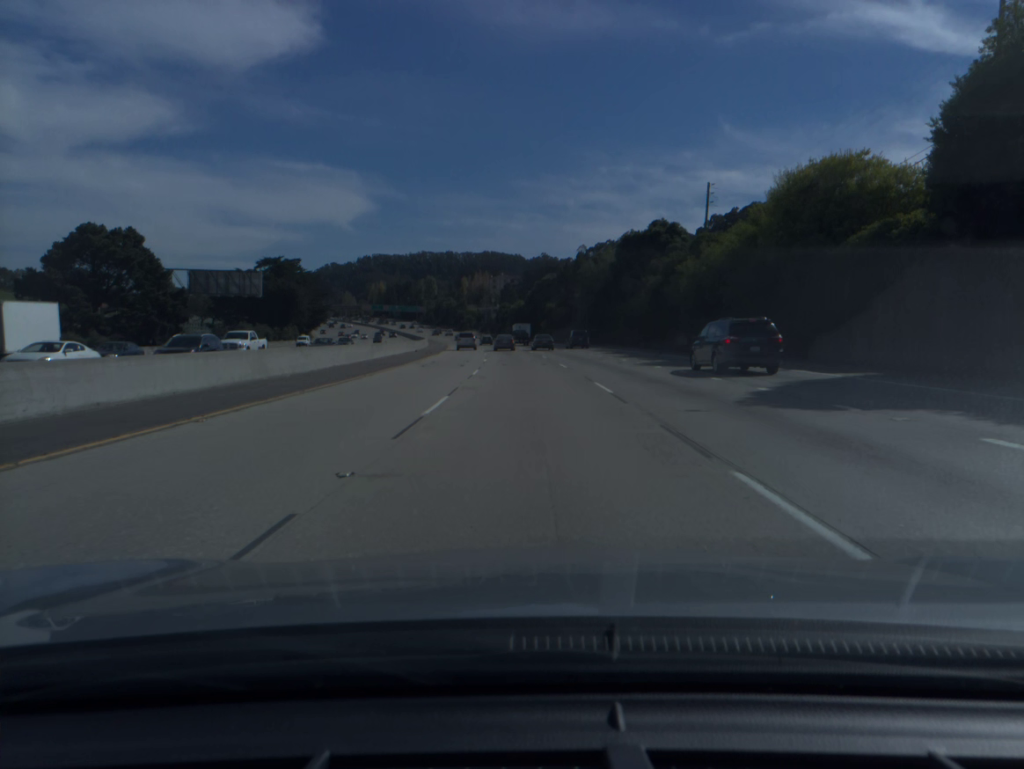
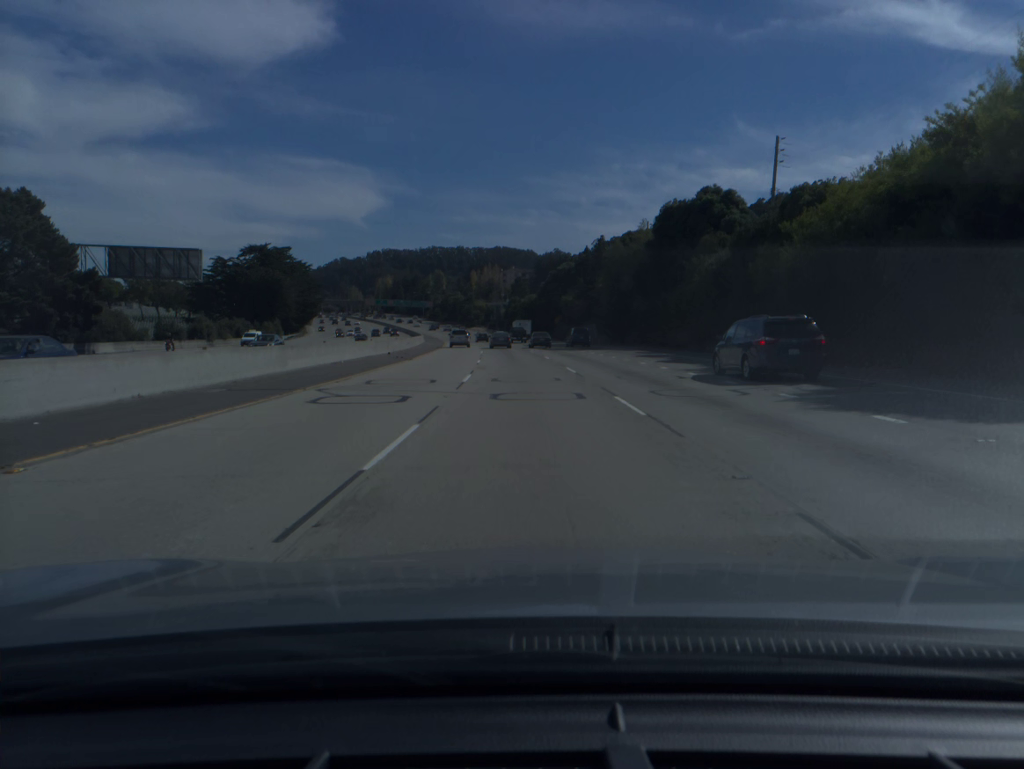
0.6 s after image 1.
(-0.1, +19.5) m; -1°
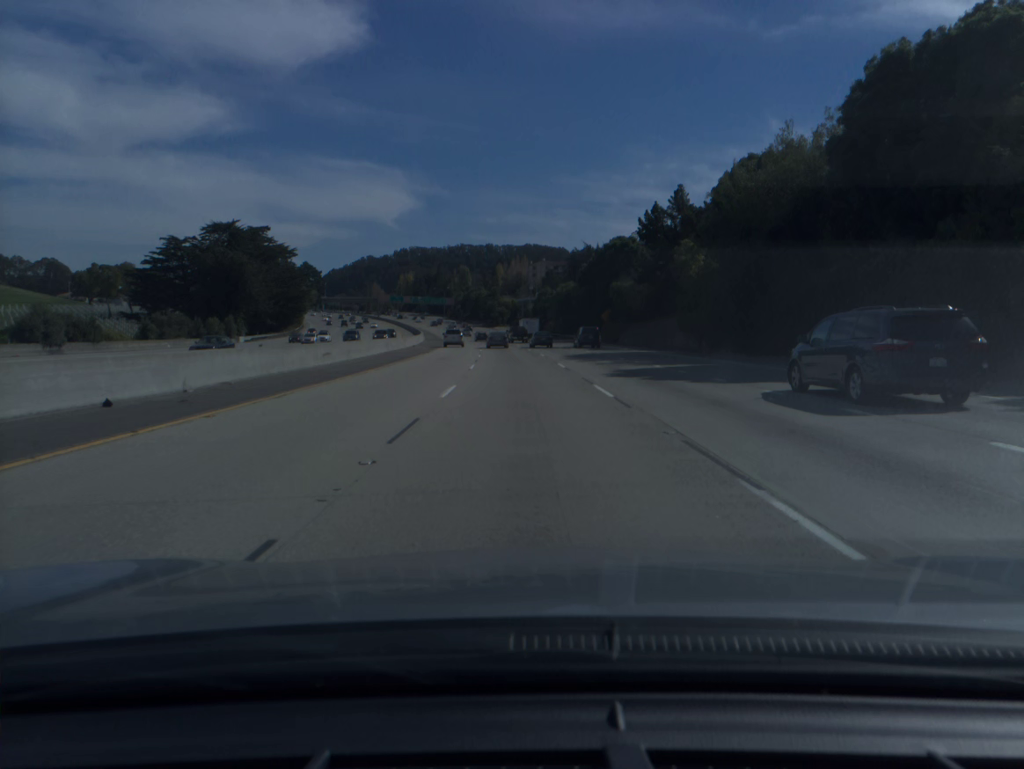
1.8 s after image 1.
(-0.7, +38.9) m; -2°
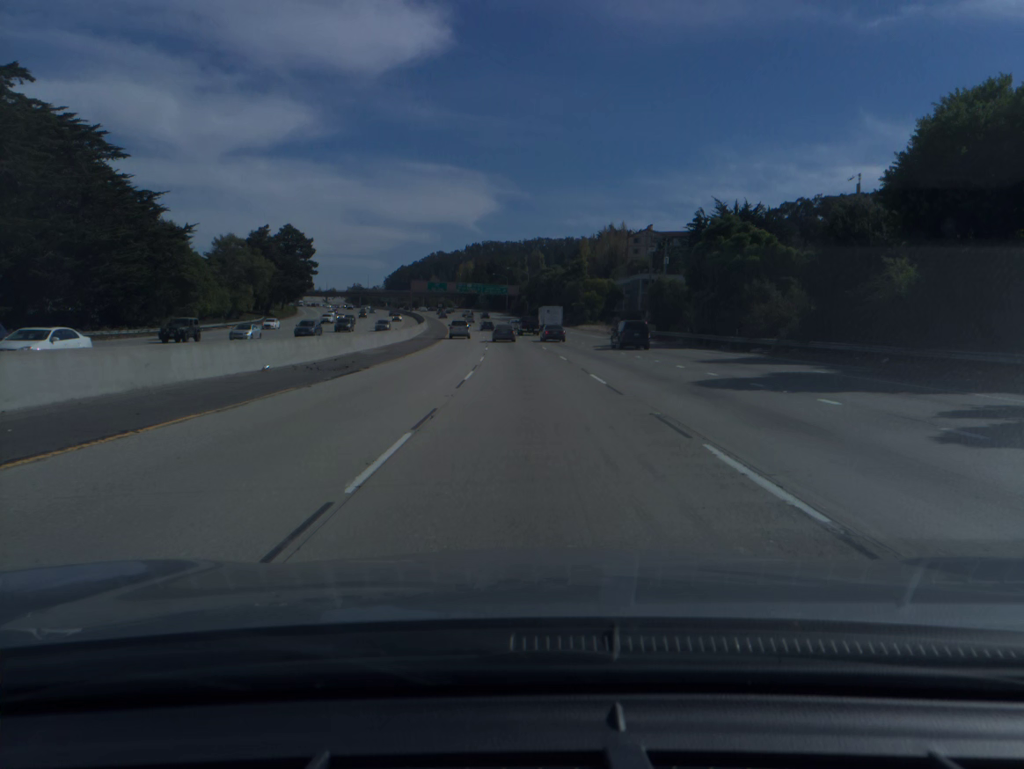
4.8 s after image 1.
(-4.8, +96.6) m; -6°
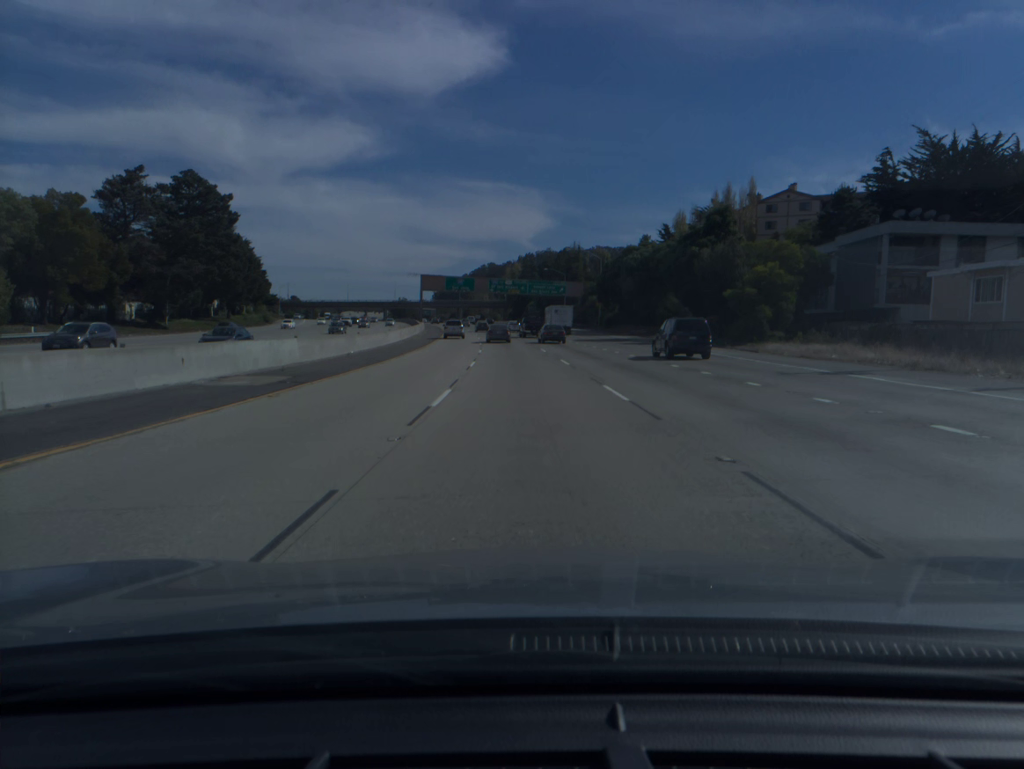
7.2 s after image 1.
(-2.5, +75.7) m; -4°
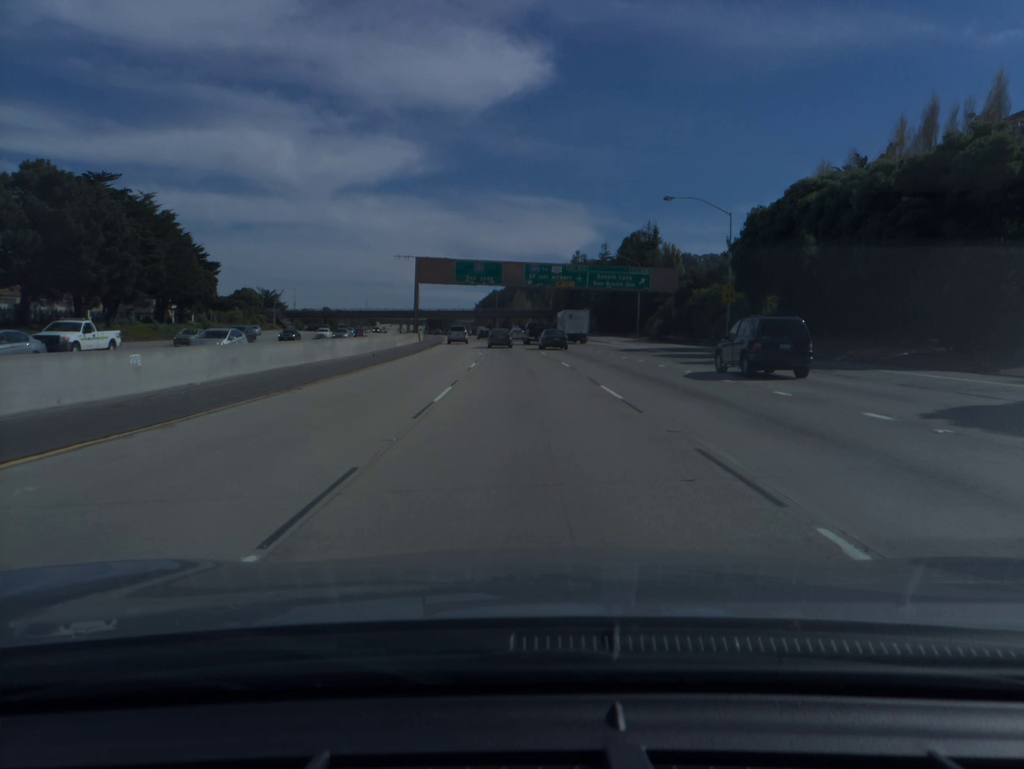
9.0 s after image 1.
(-1.6, +56.0) m; -3°
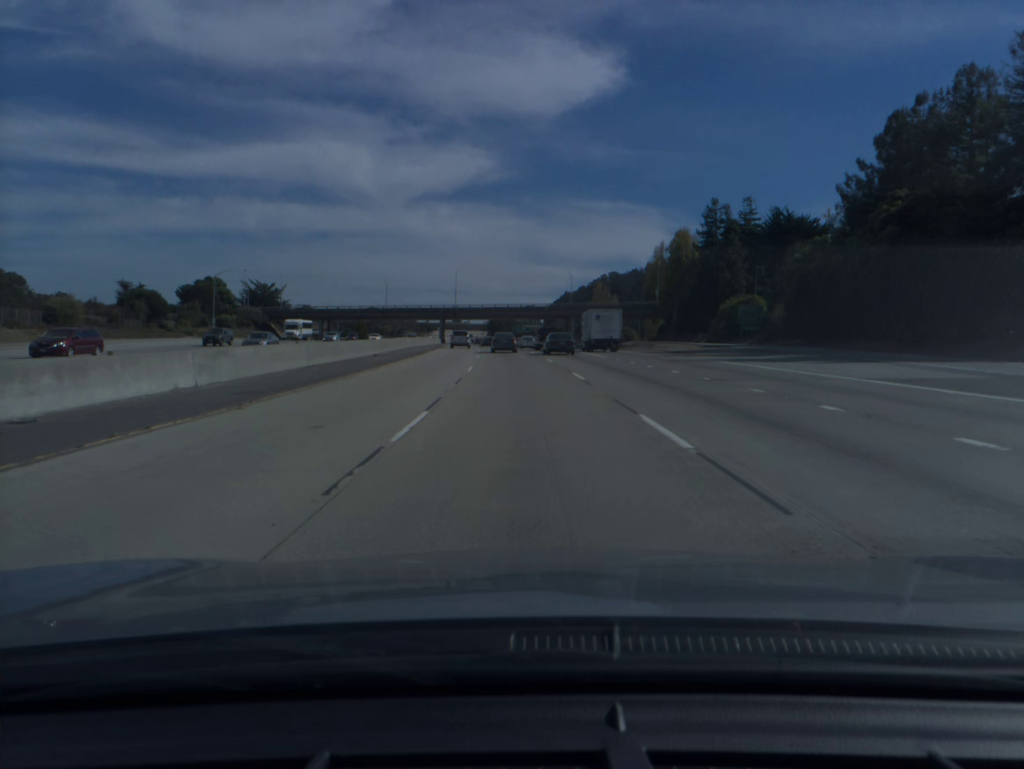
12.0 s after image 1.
(-4.1, +91.9) m; -5°
